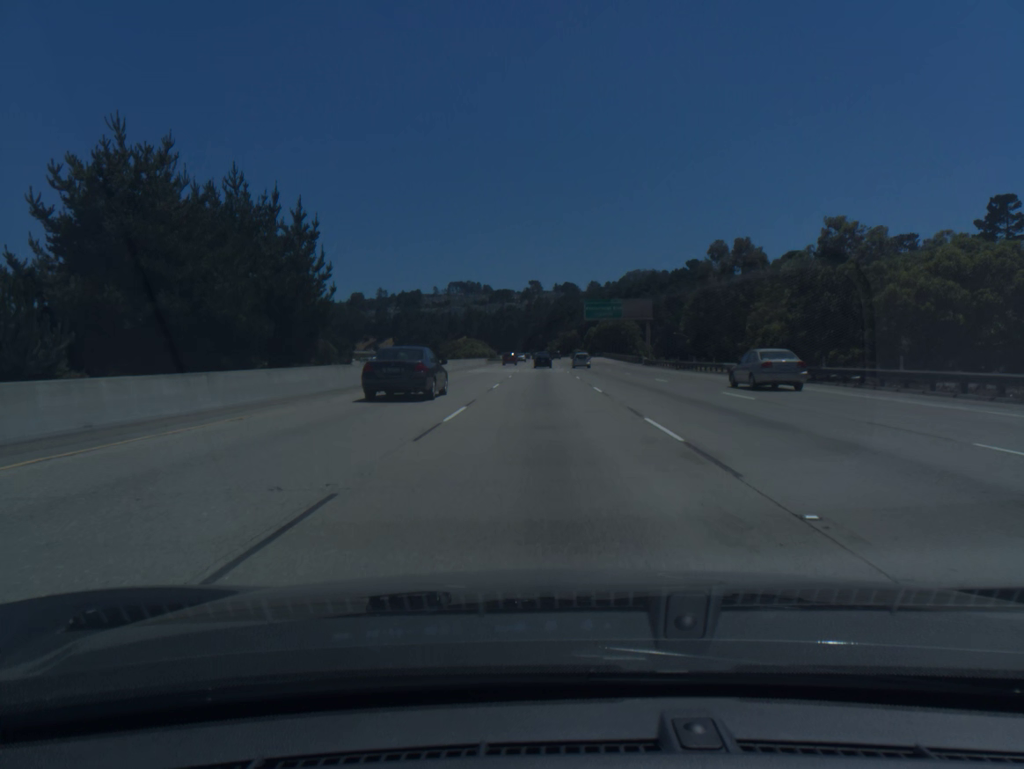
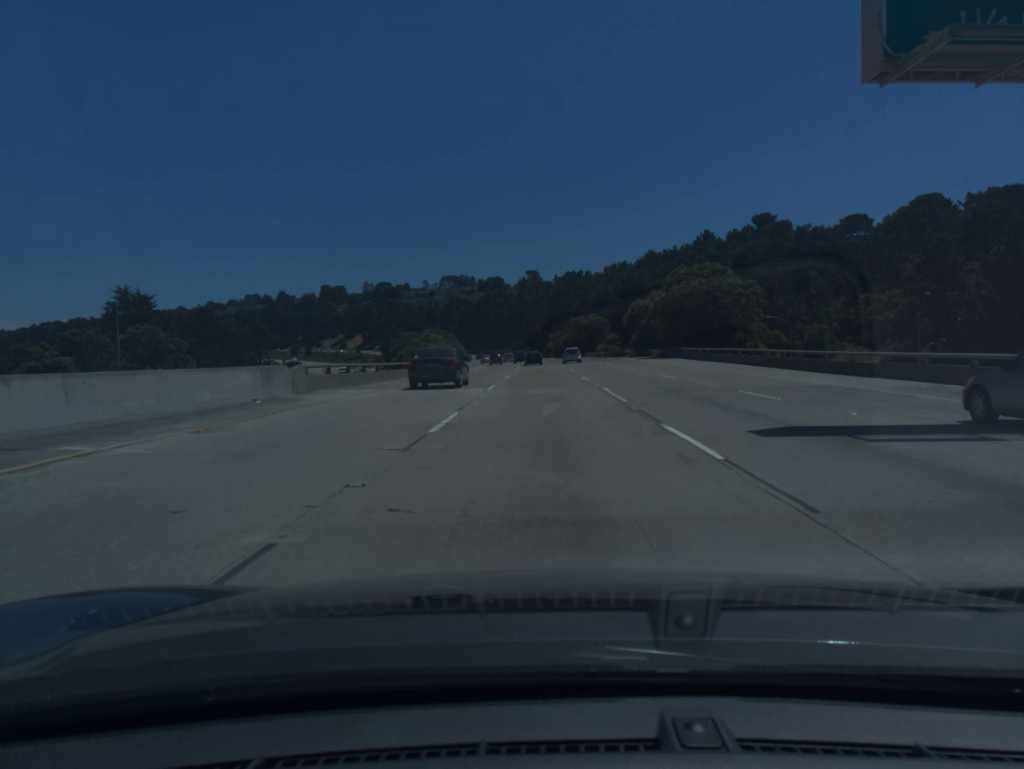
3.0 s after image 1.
(-0.2, +89.9) m; 0°
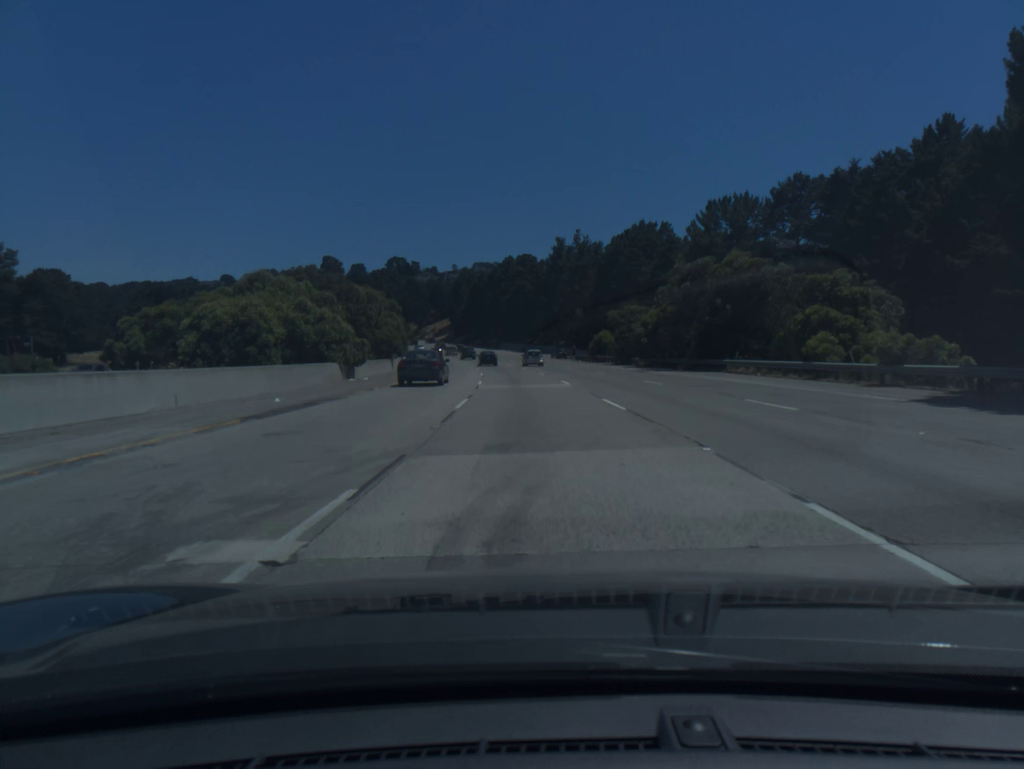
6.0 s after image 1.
(-1.1, +92.3) m; -2°
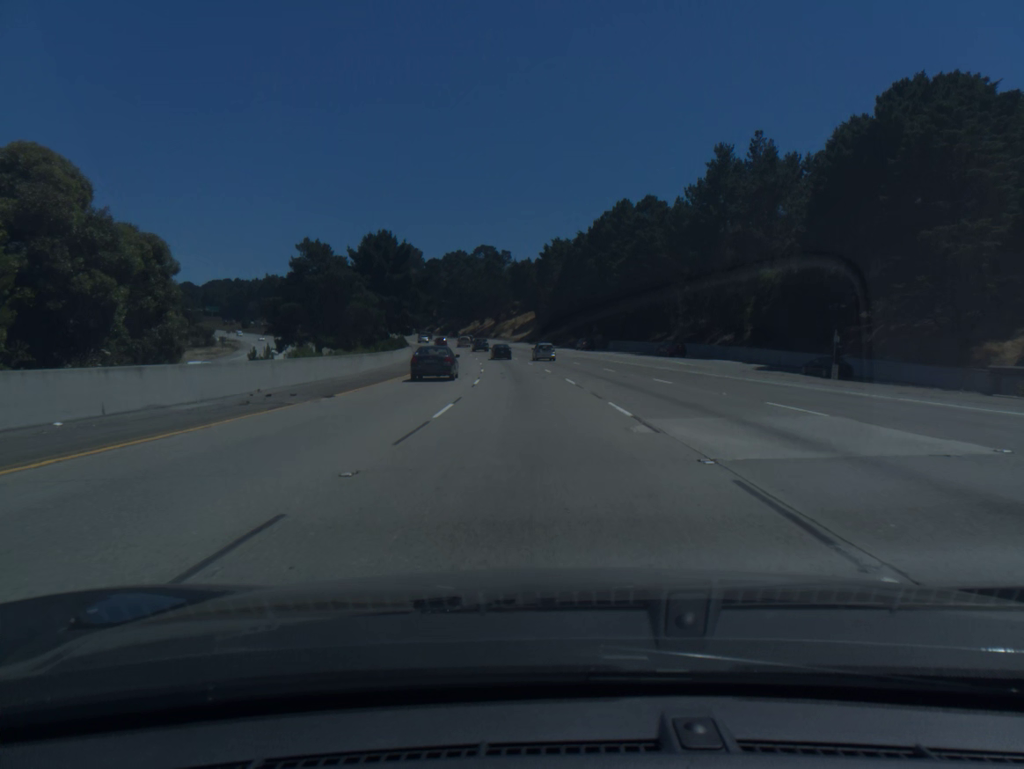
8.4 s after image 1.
(-4.4, +75.9) m; -7°
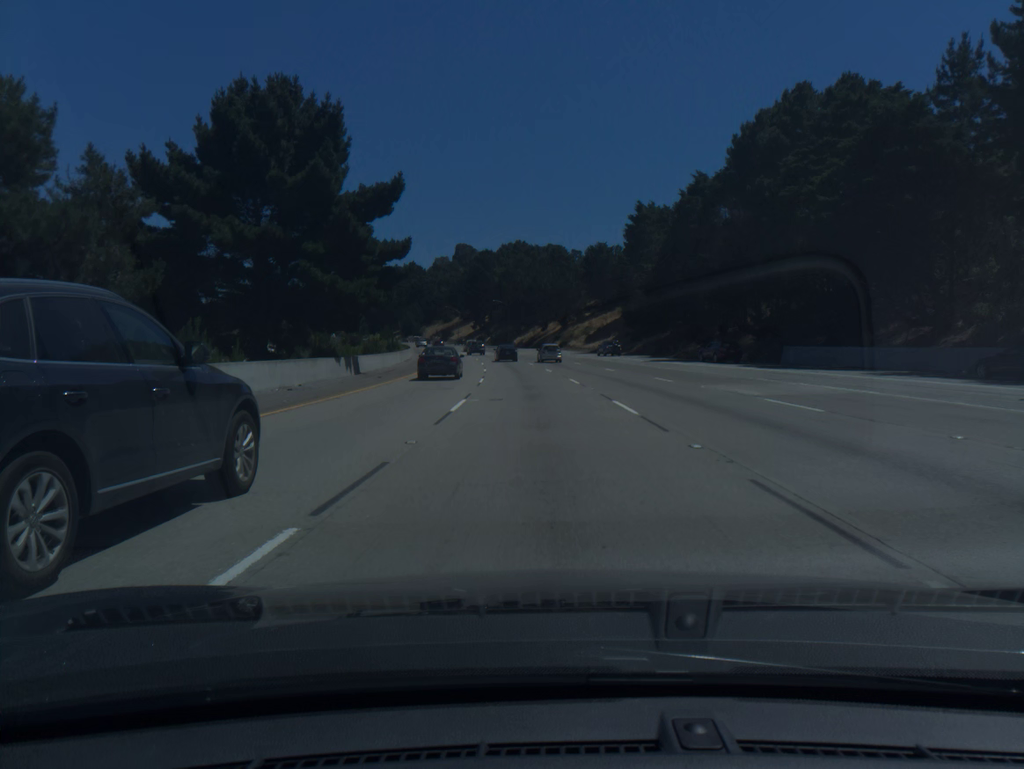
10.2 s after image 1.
(-2.7, +57.0) m; -5°
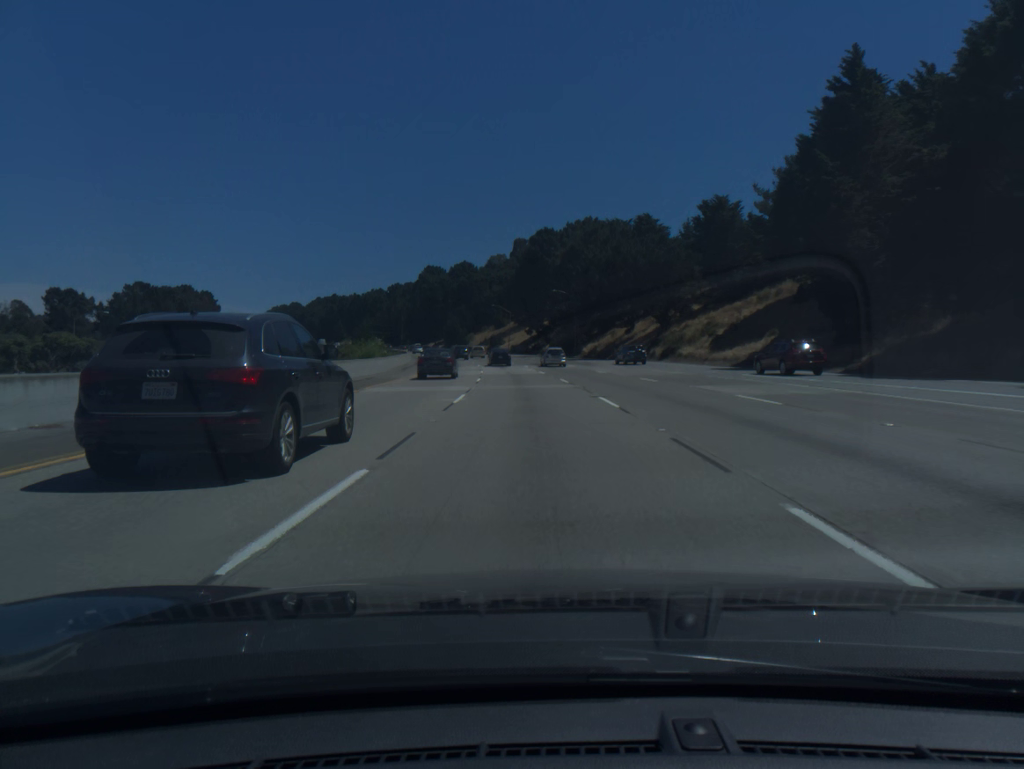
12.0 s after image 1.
(-2.3, +55.9) m; -5°
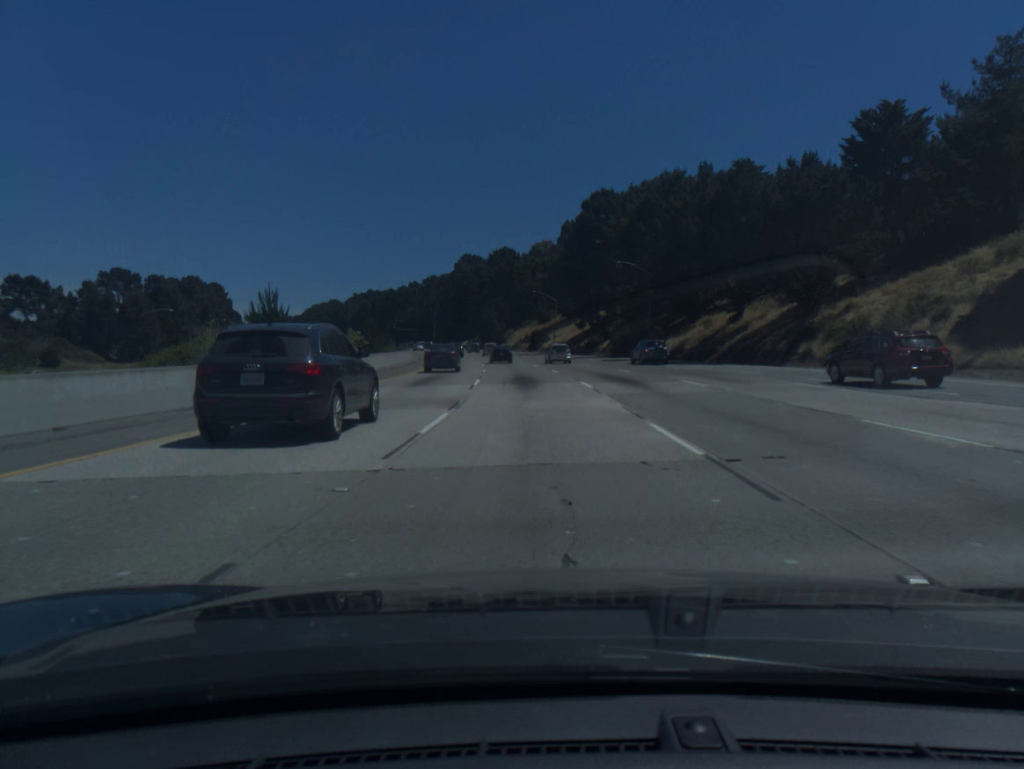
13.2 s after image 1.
(-1.1, +36.6) m; -3°
